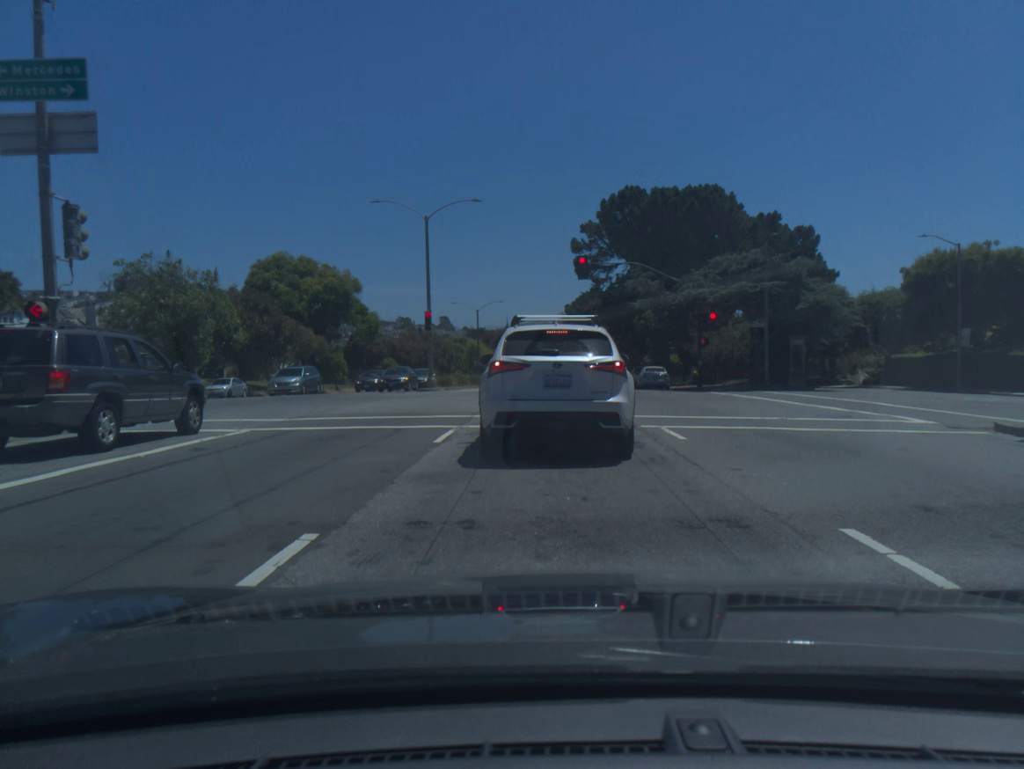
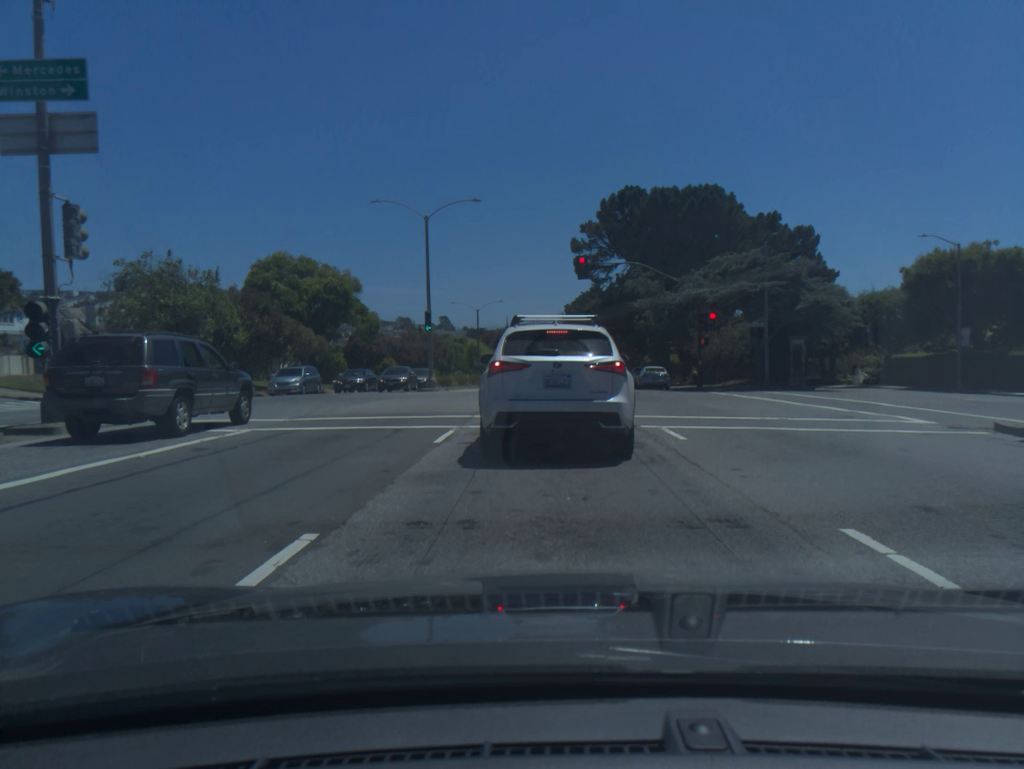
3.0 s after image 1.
(0.0, 0.0) m; 0°
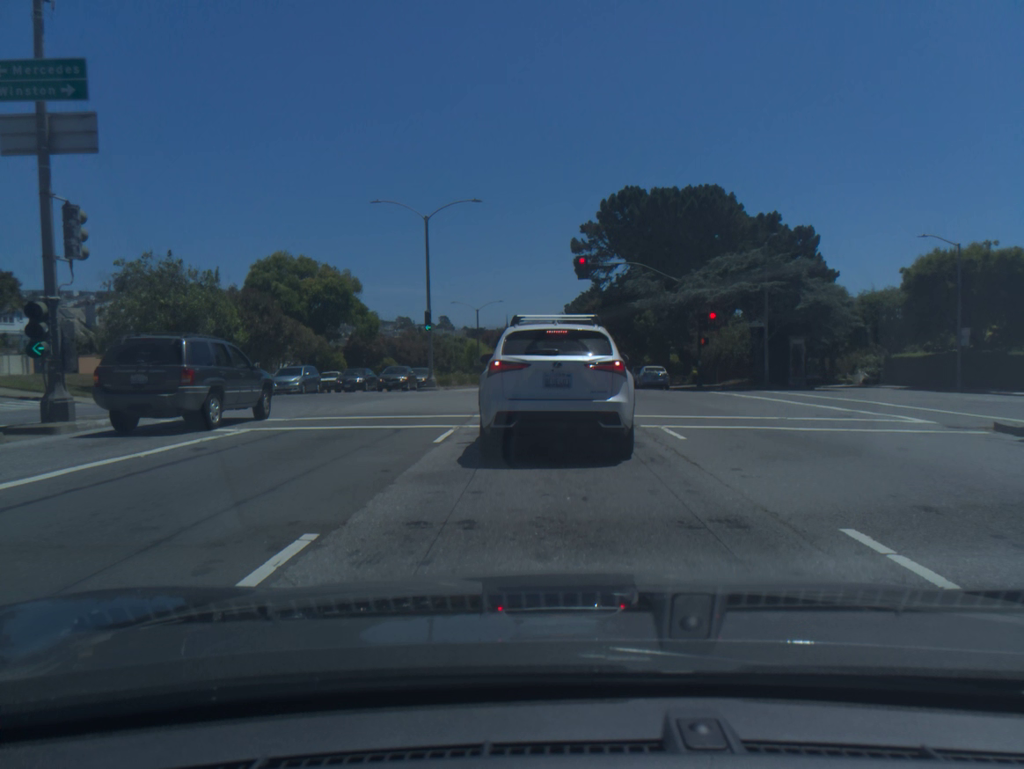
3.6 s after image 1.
(0.0, 0.0) m; 0°
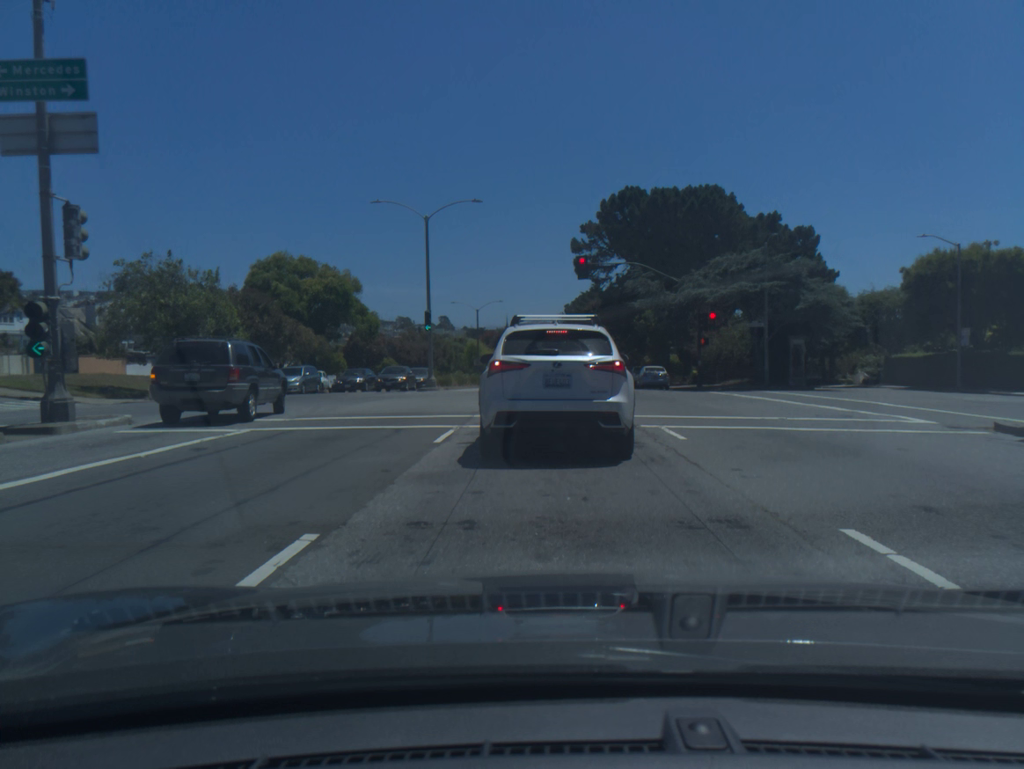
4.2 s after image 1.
(0.0, 0.0) m; 0°
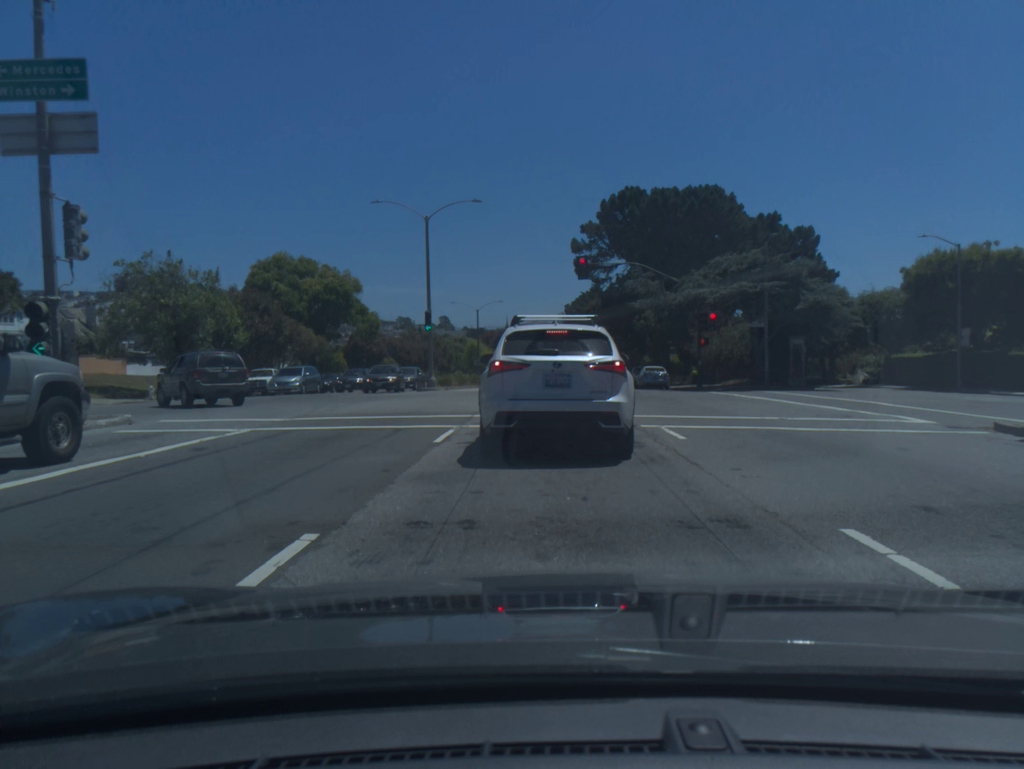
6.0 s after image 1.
(0.0, 0.0) m; 0°
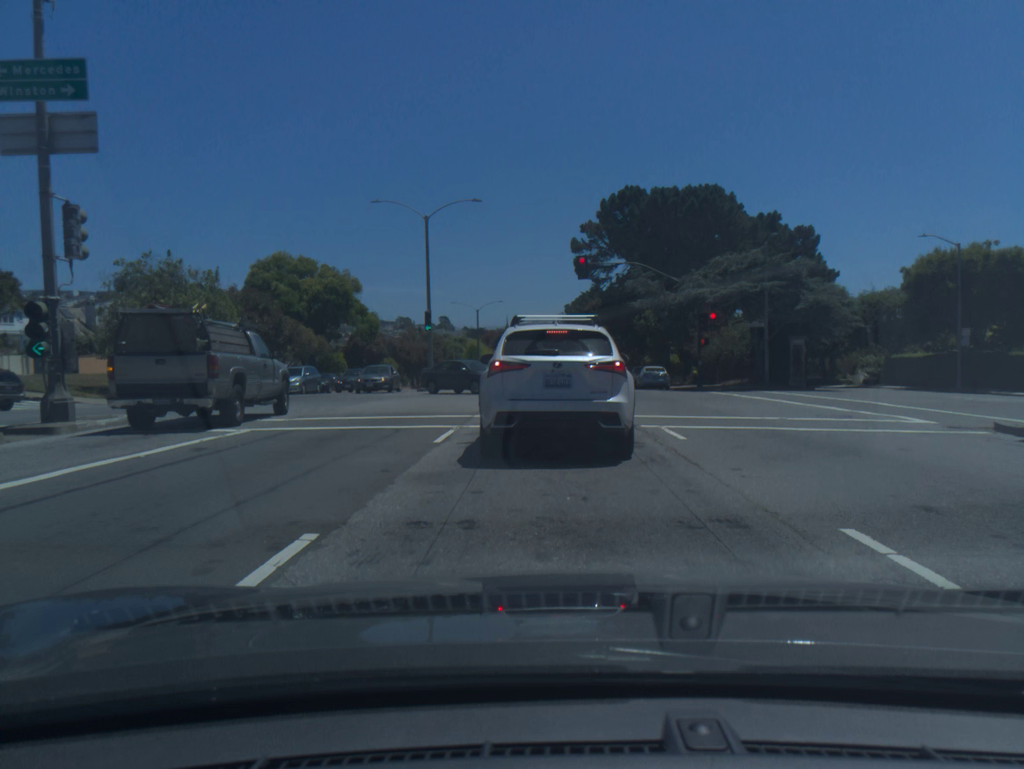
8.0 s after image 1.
(0.0, 0.0) m; 0°
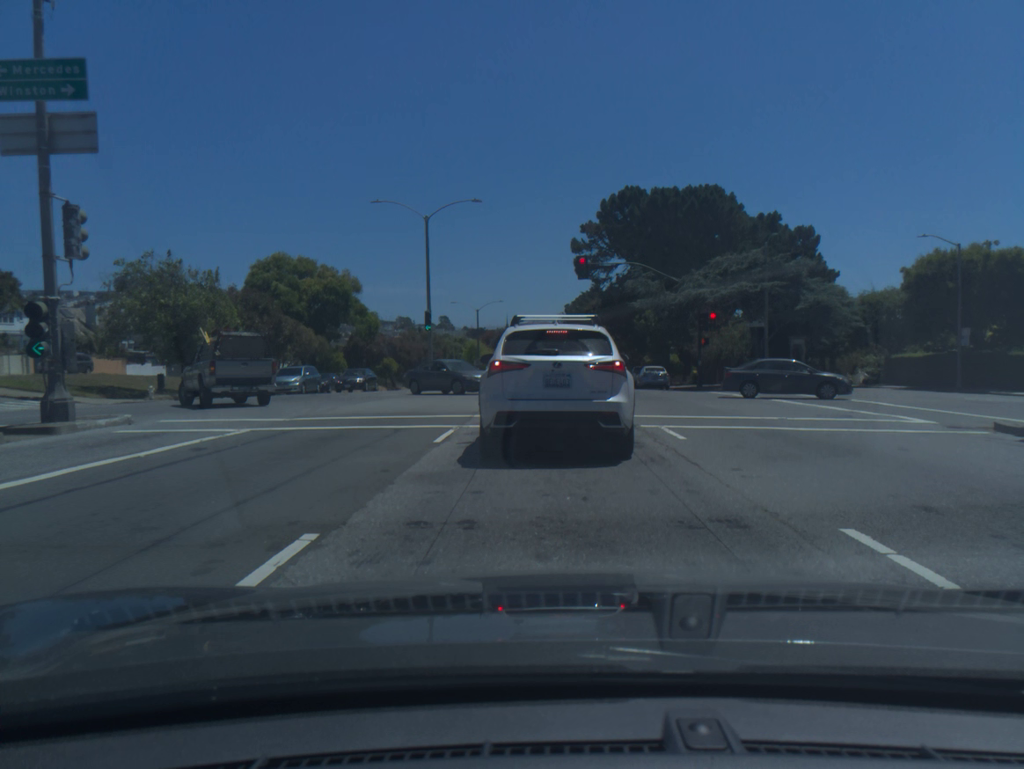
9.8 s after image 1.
(+0.1, +0.1) m; 0°
